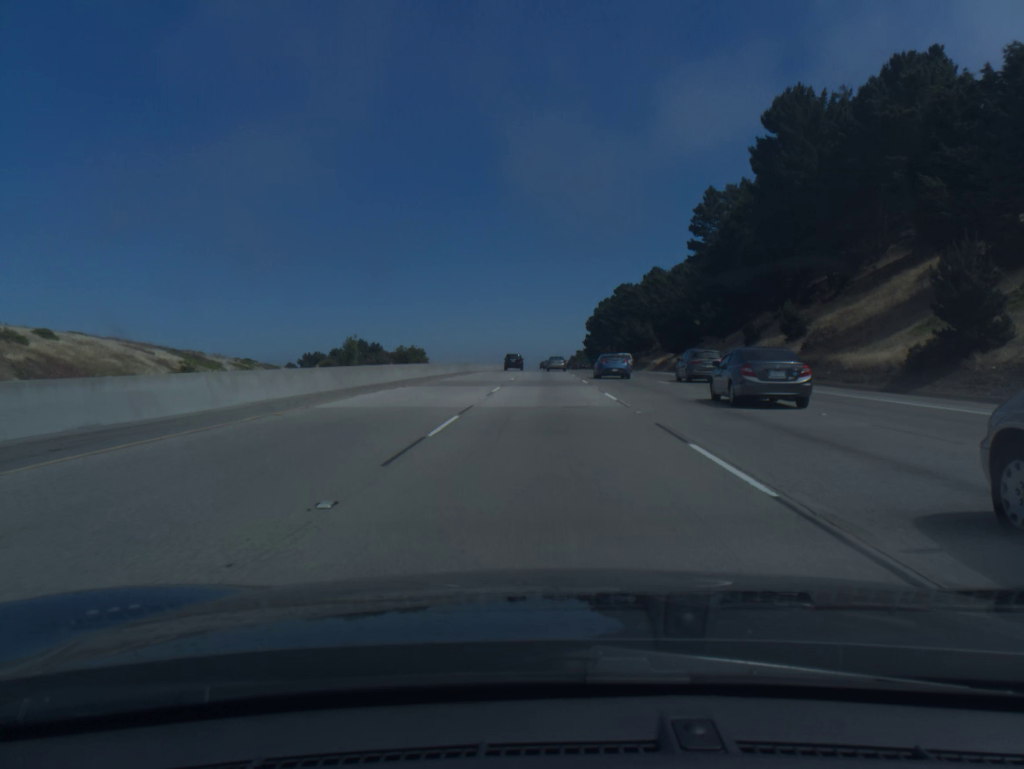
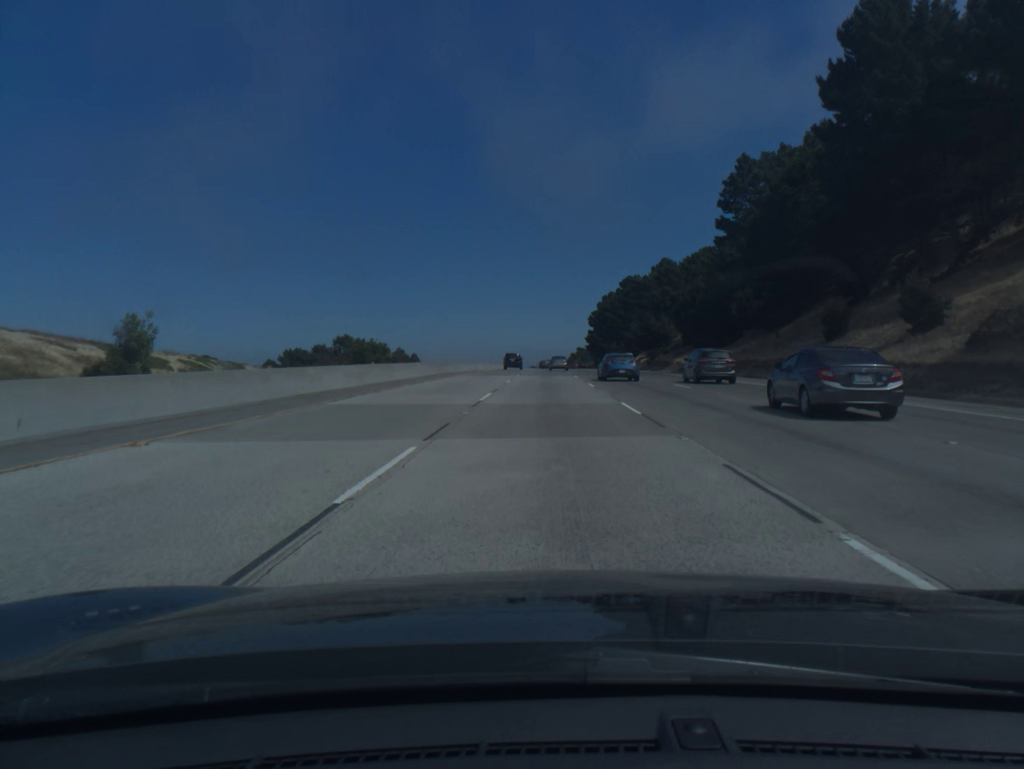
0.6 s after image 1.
(0.0, +19.7) m; 0°
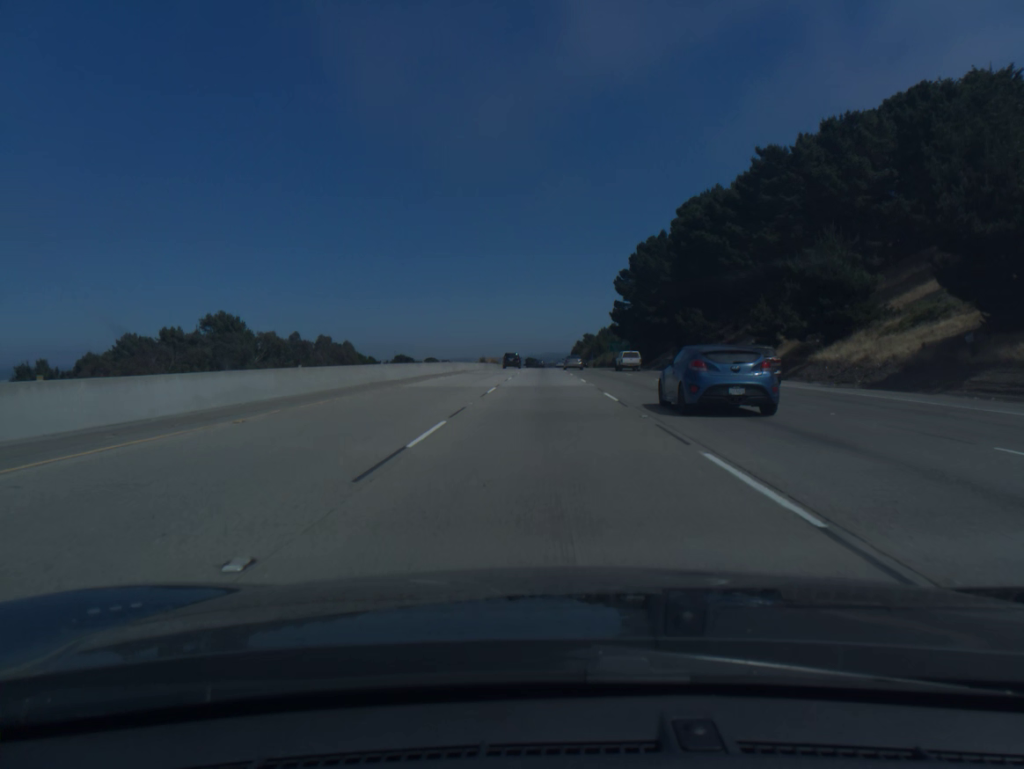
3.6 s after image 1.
(+0.2, +98.6) m; 0°
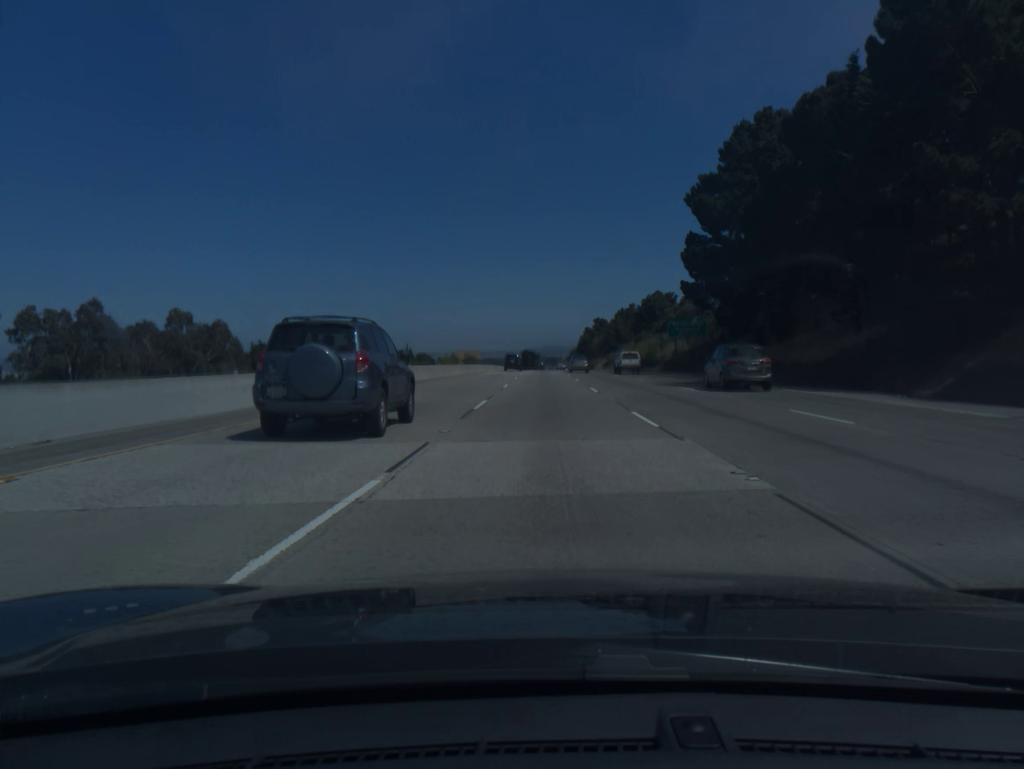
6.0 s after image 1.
(-0.2, +79.3) m; 0°
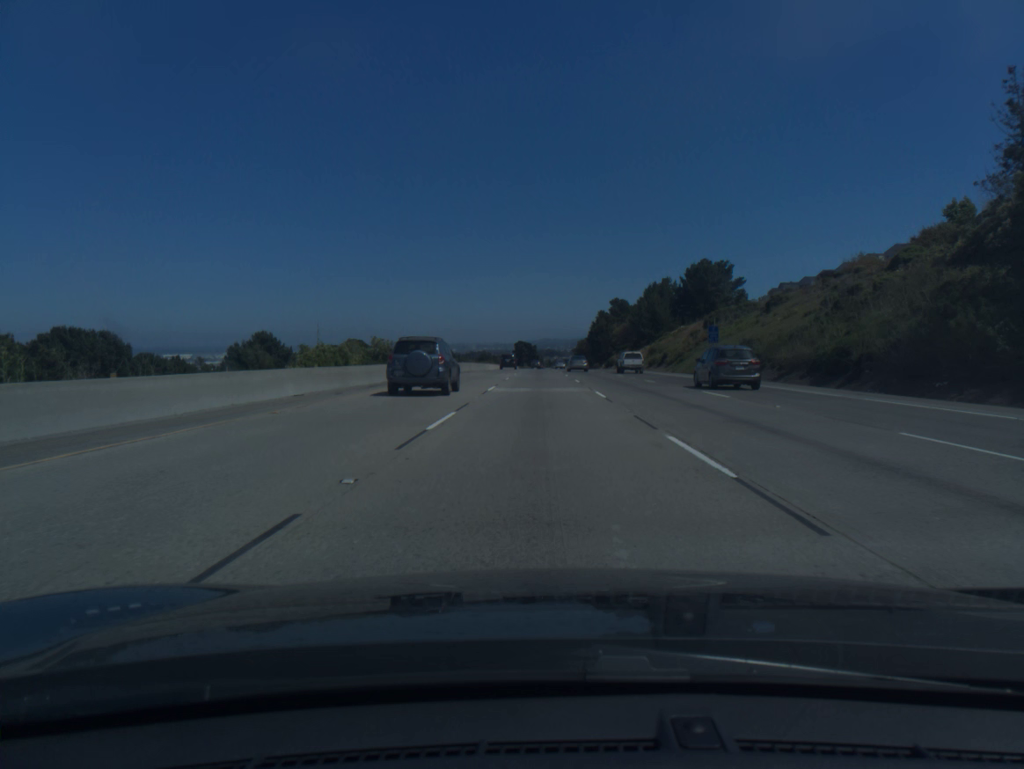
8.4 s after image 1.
(-0.1, +79.4) m; 0°
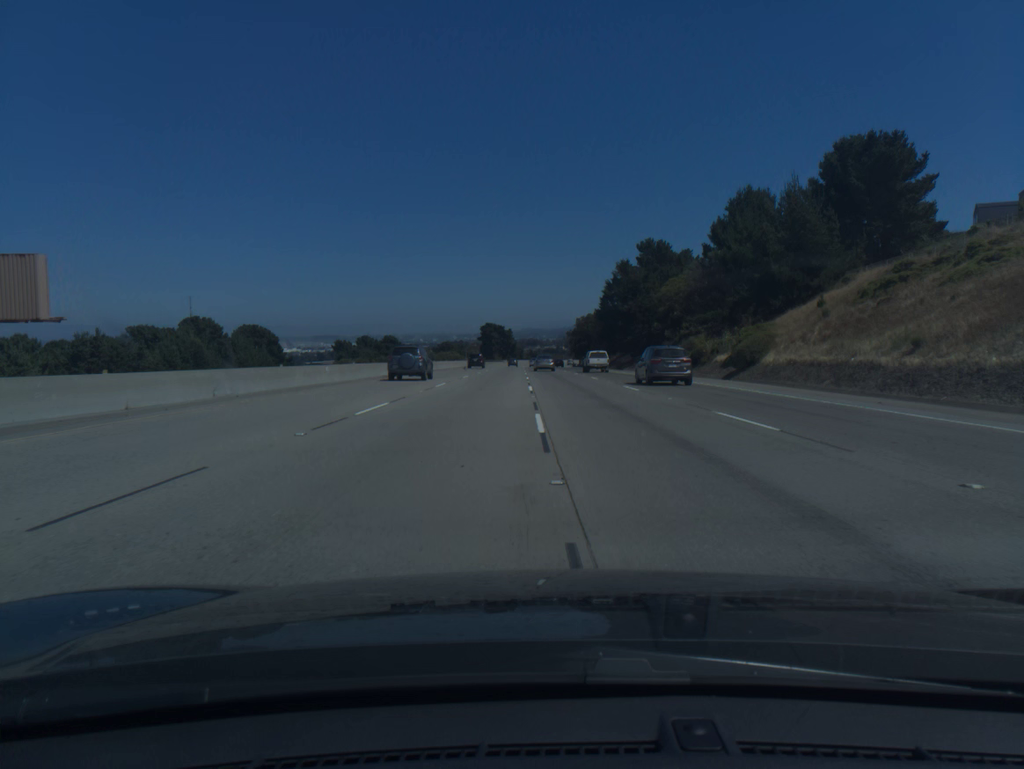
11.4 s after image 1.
(+1.4, +98.8) m; +1°
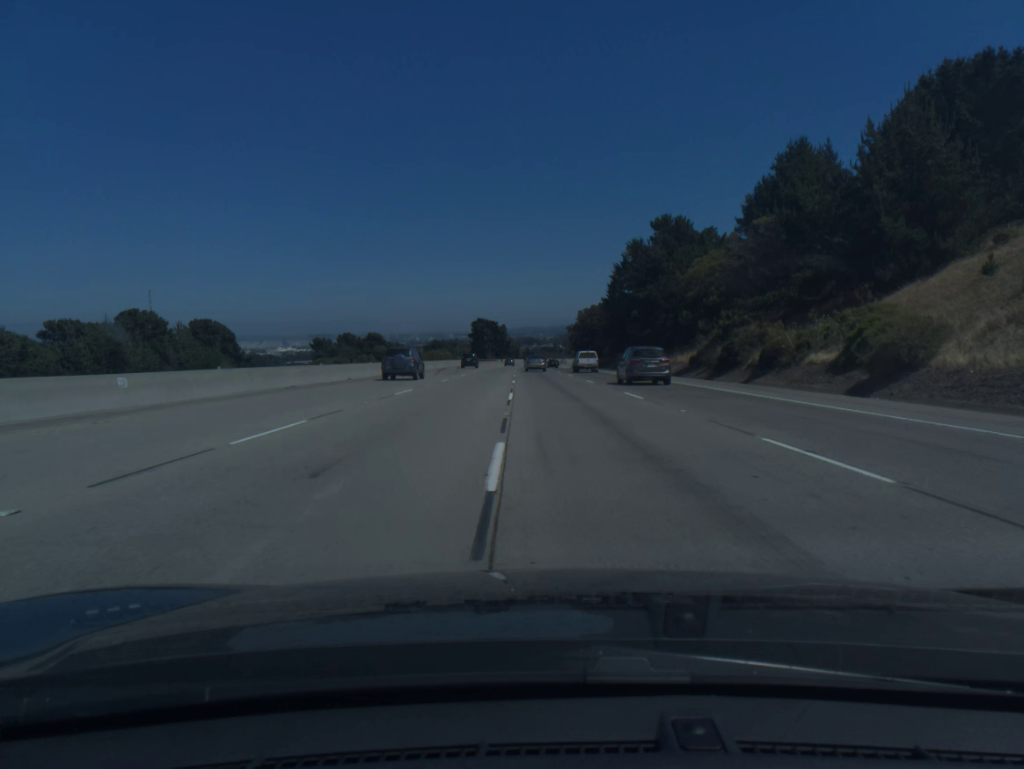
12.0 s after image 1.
(0.0, +19.8) m; 0°
